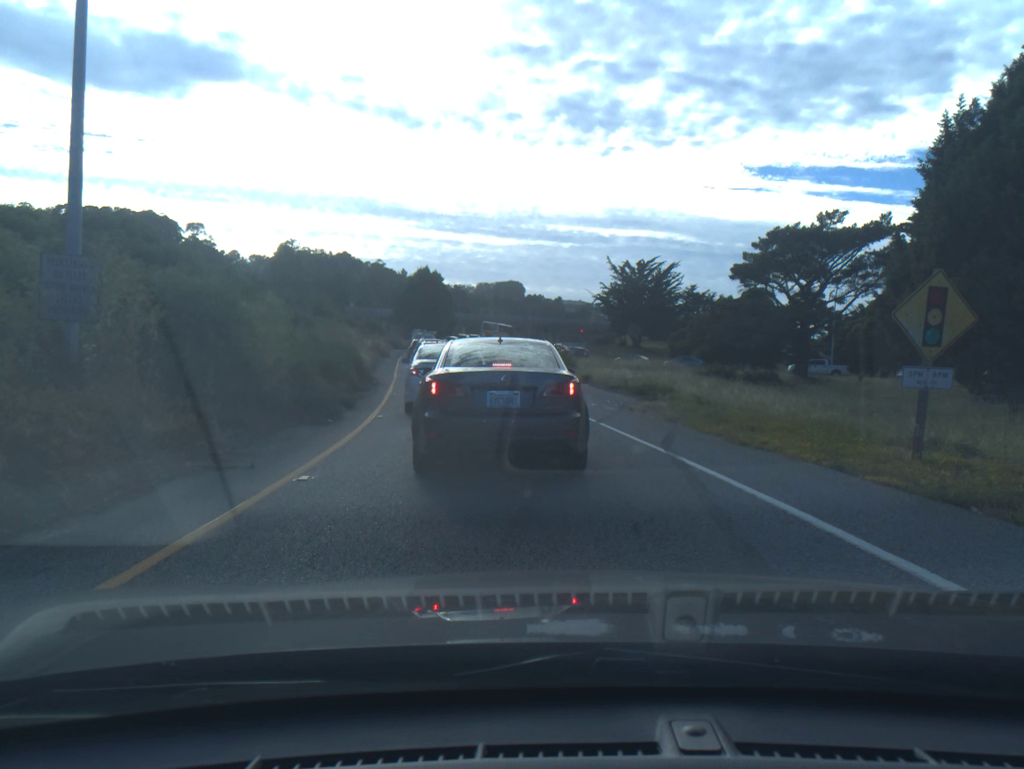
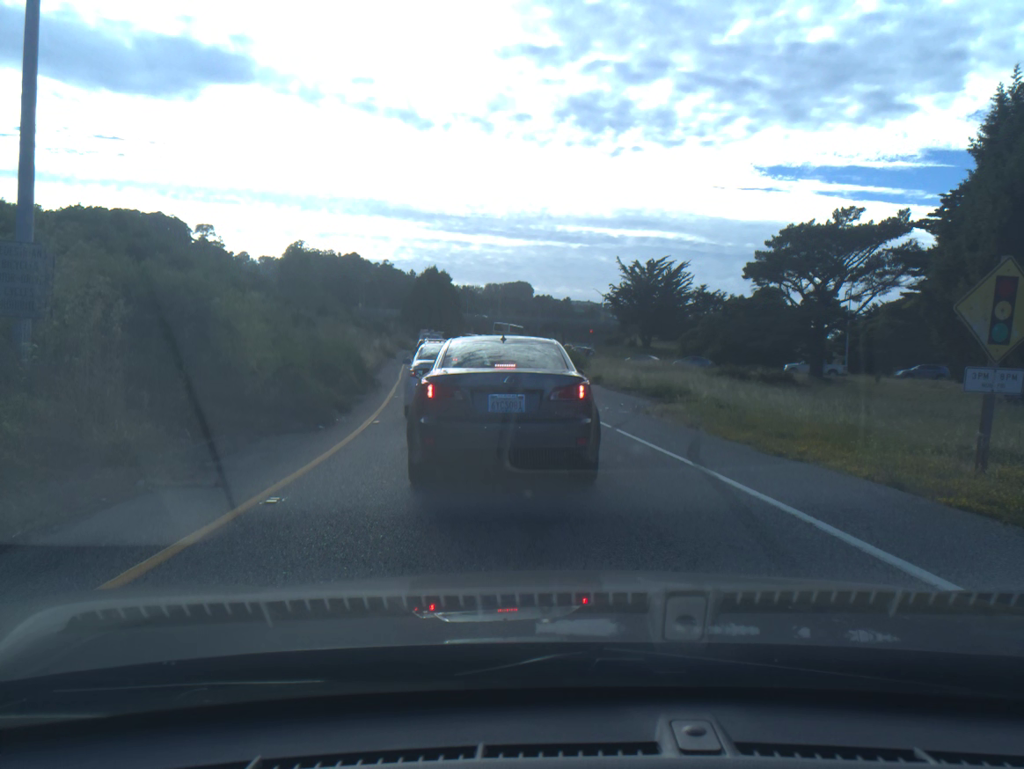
(0.0, +1.3) m; -1°
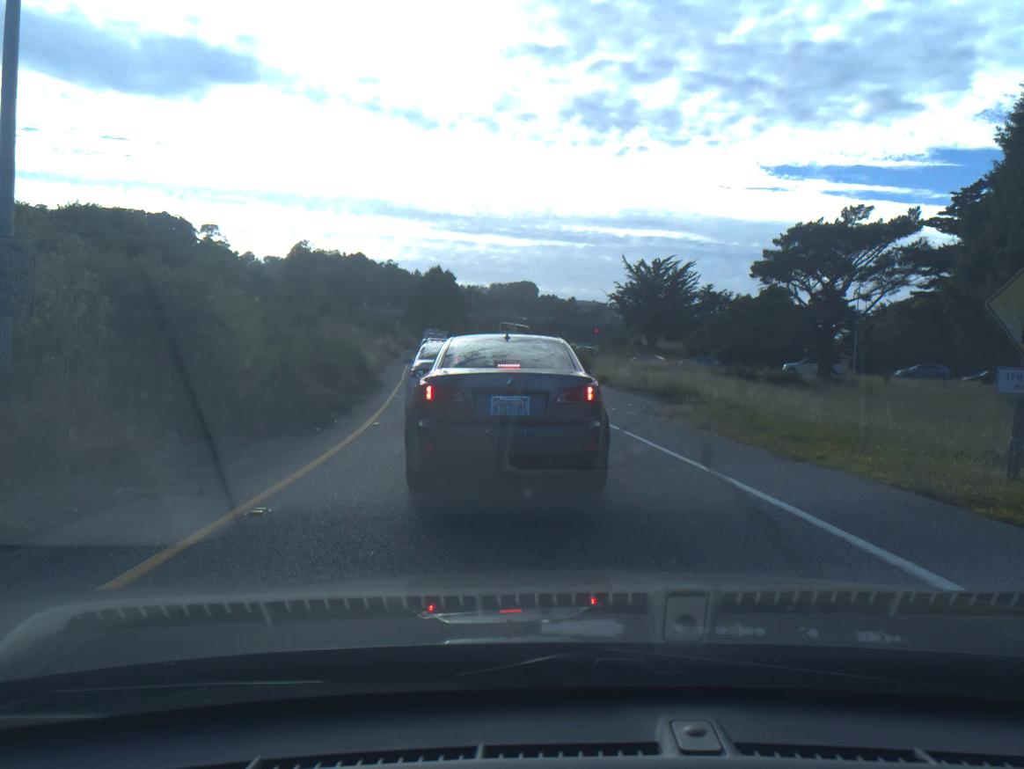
(0.0, +0.5) m; 0°
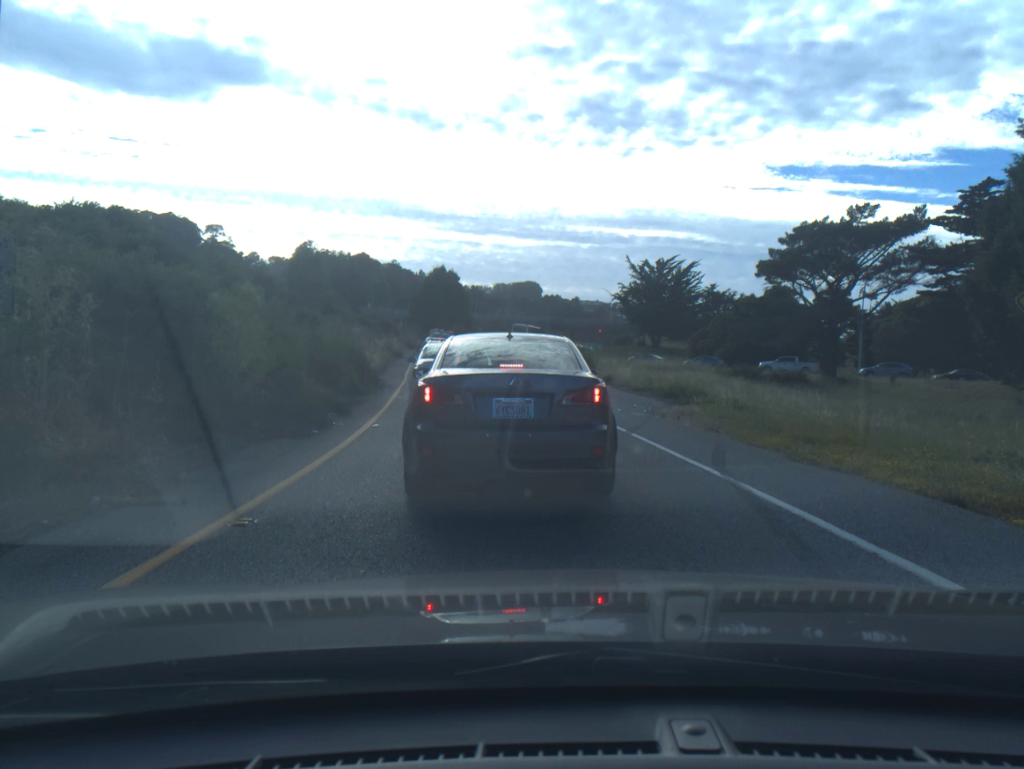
(0.0, +0.4) m; 0°
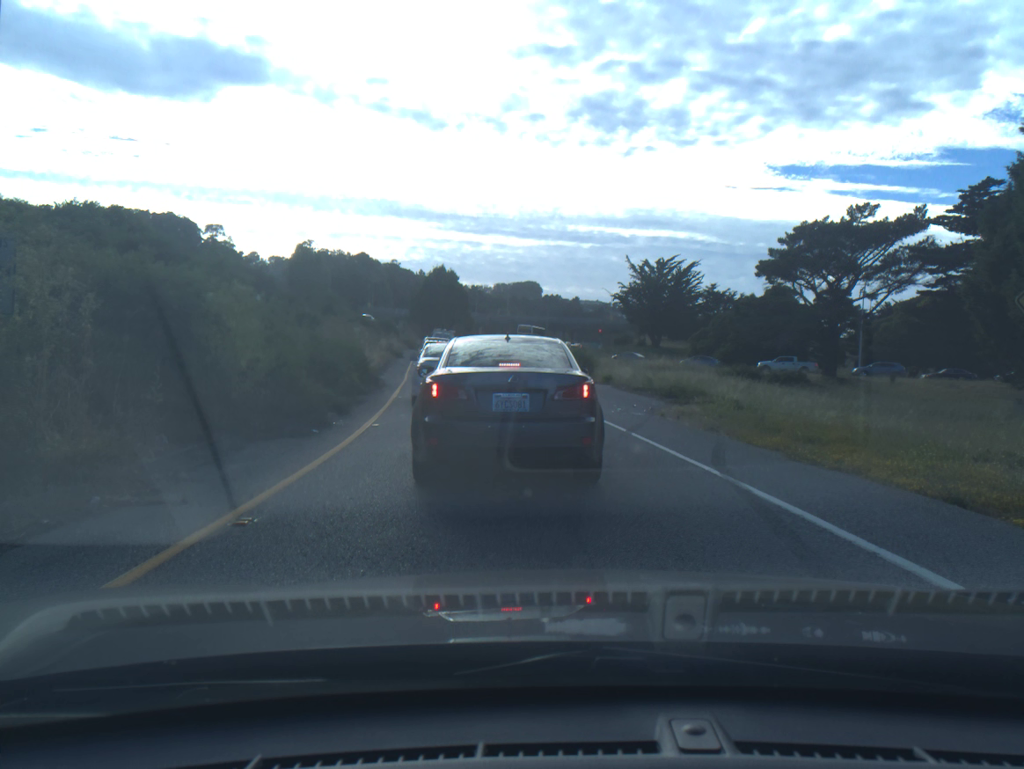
(0.0, 0.0) m; 0°
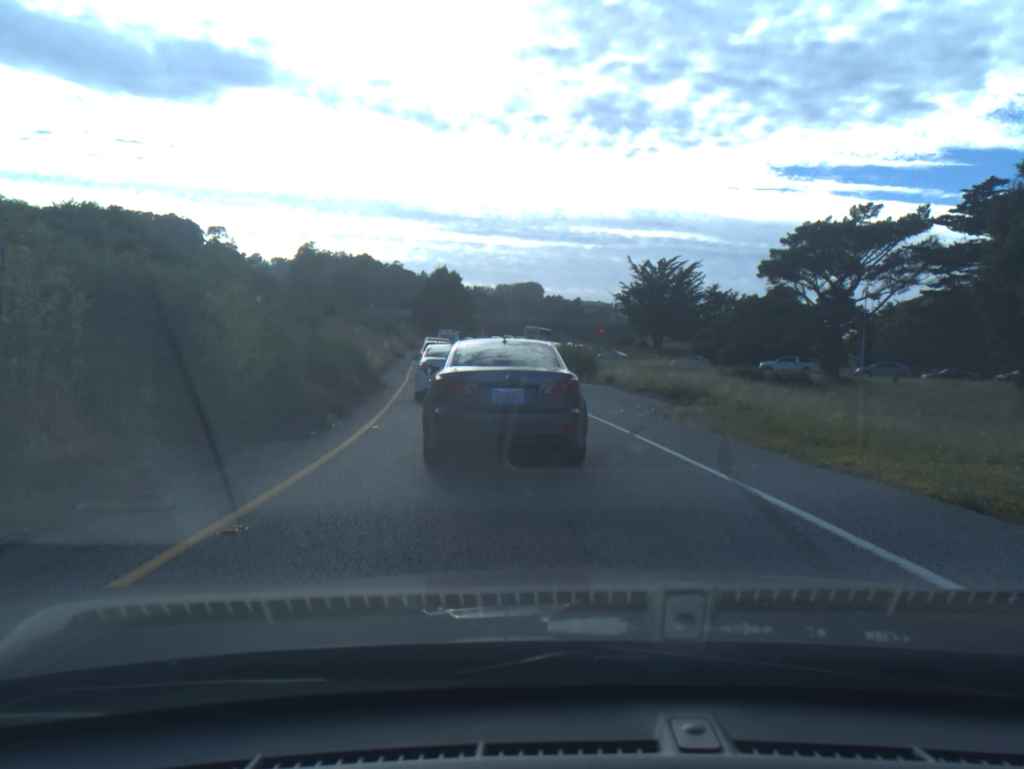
(0.0, +0.2) m; 0°
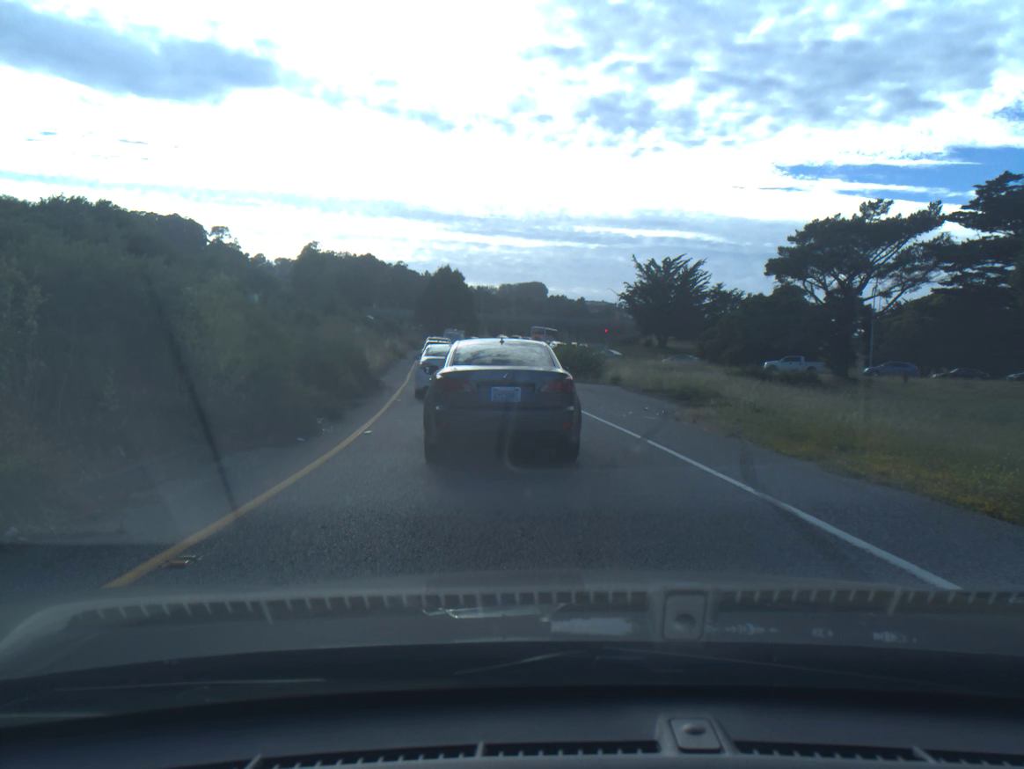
(0.0, +0.8) m; 0°
